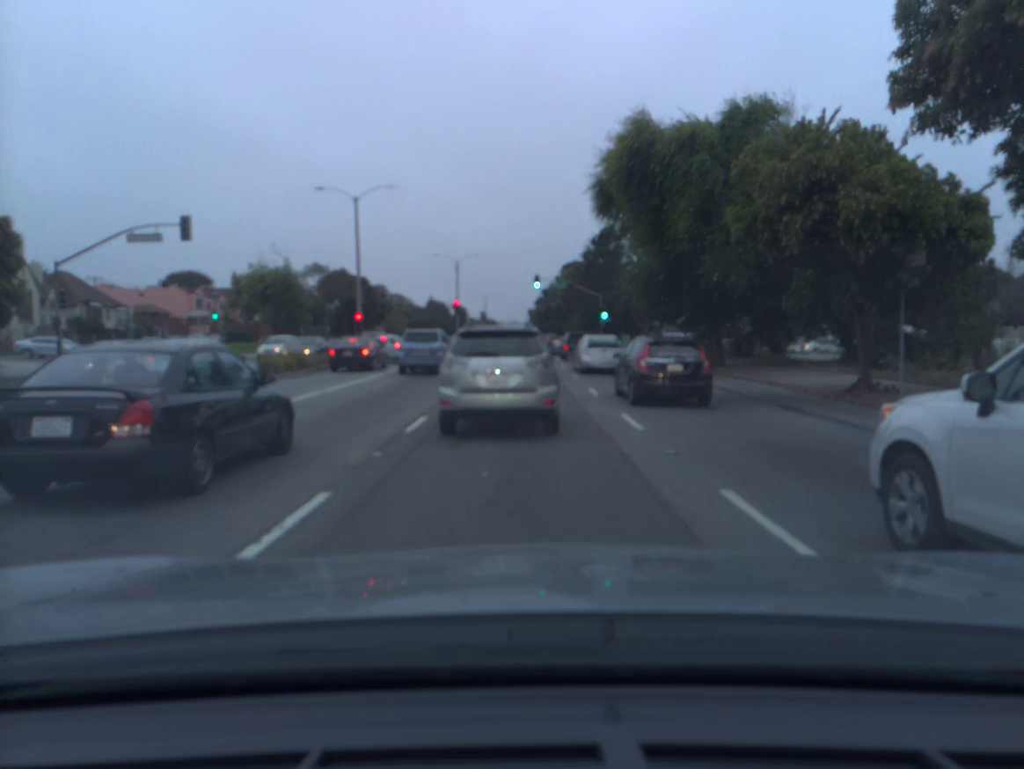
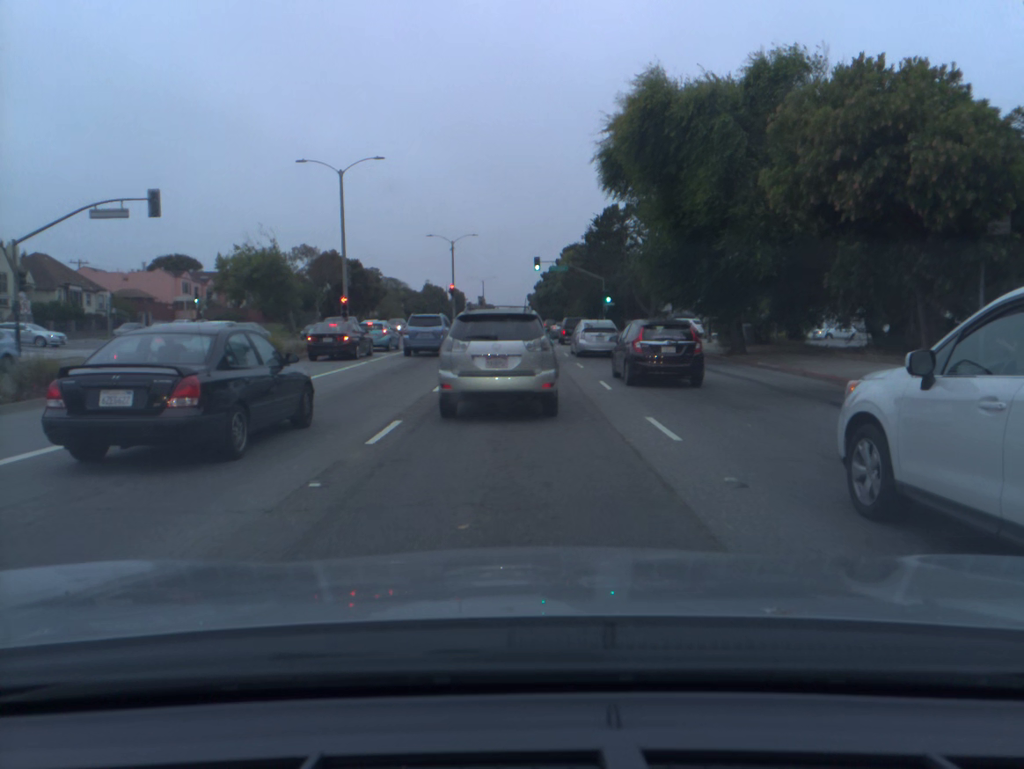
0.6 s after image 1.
(0.0, +2.7) m; 0°
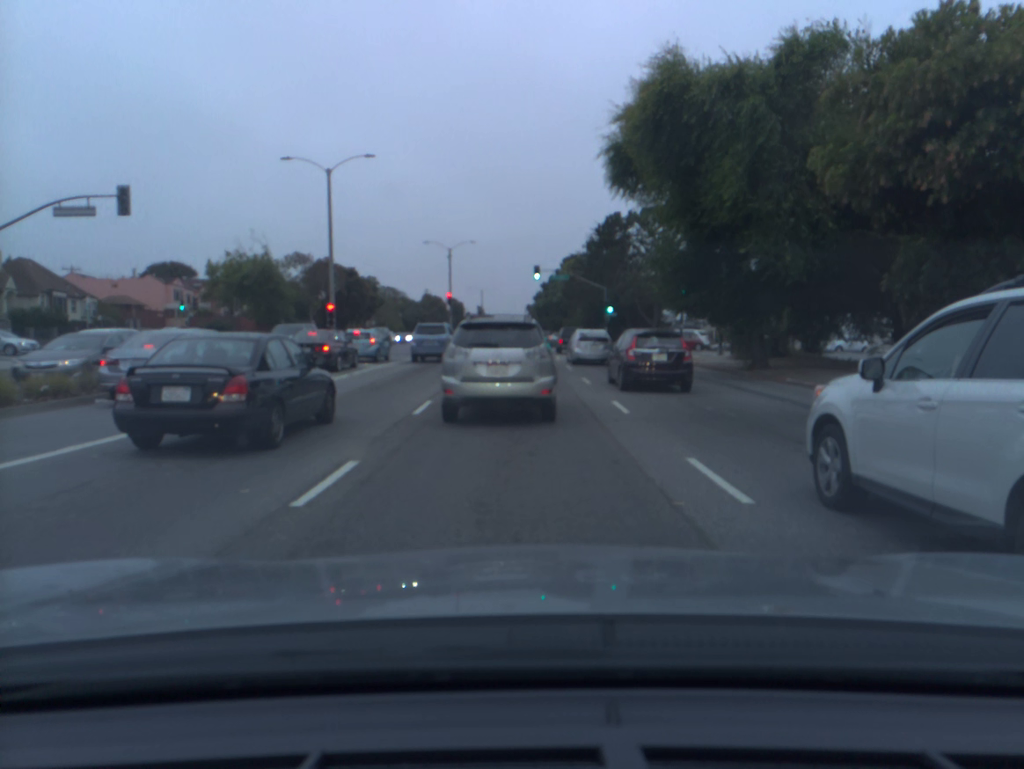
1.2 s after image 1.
(0.0, +3.1) m; 0°
